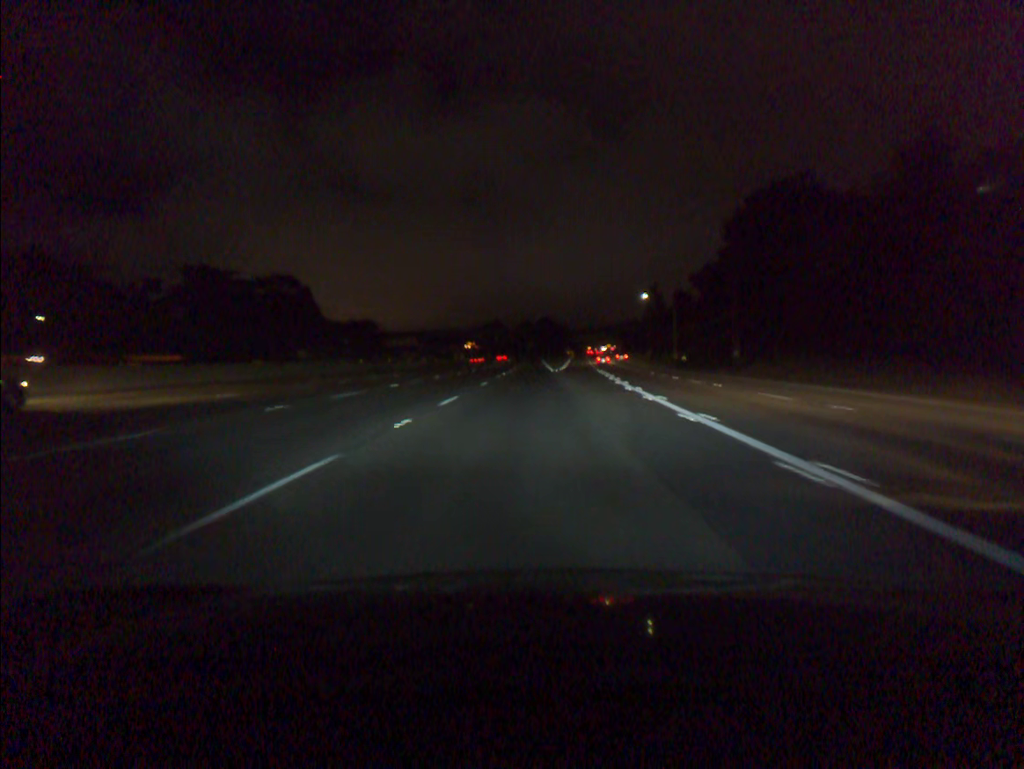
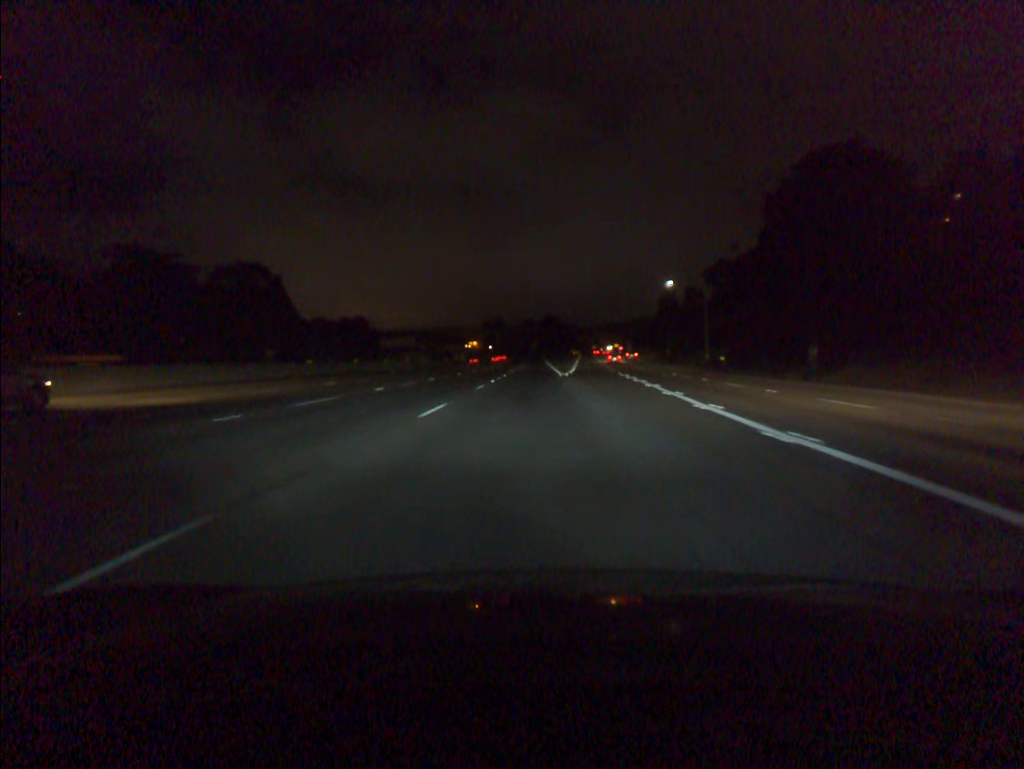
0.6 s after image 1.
(0.0, +18.3) m; 0°
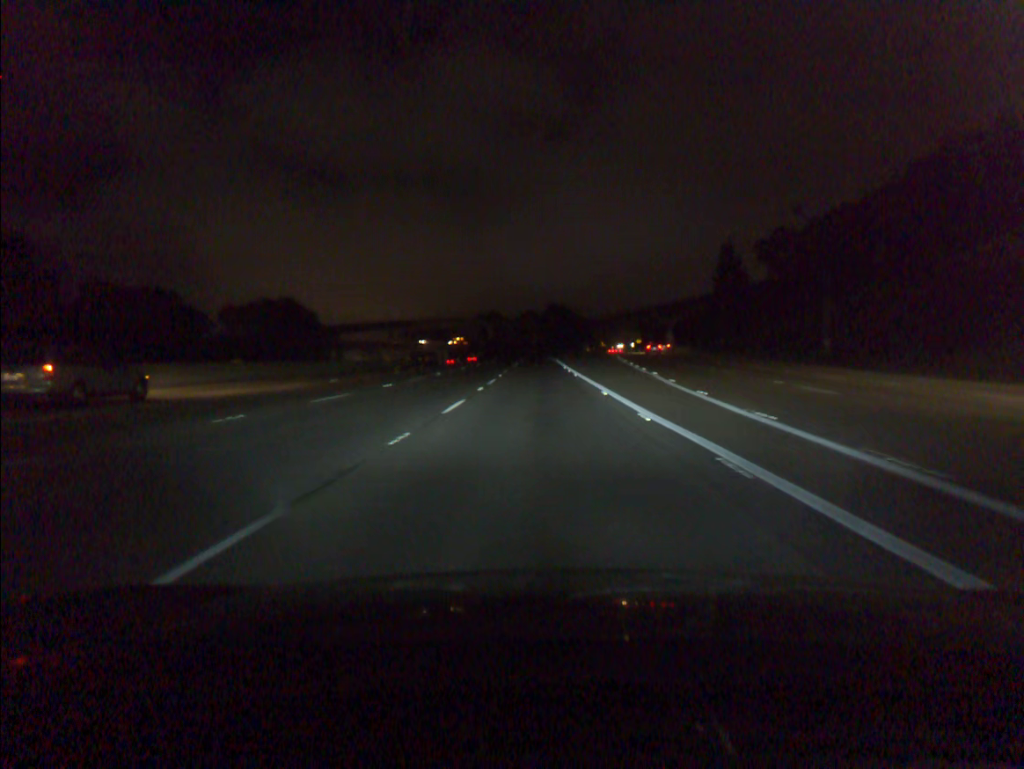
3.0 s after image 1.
(-0.5, +73.1) m; 0°
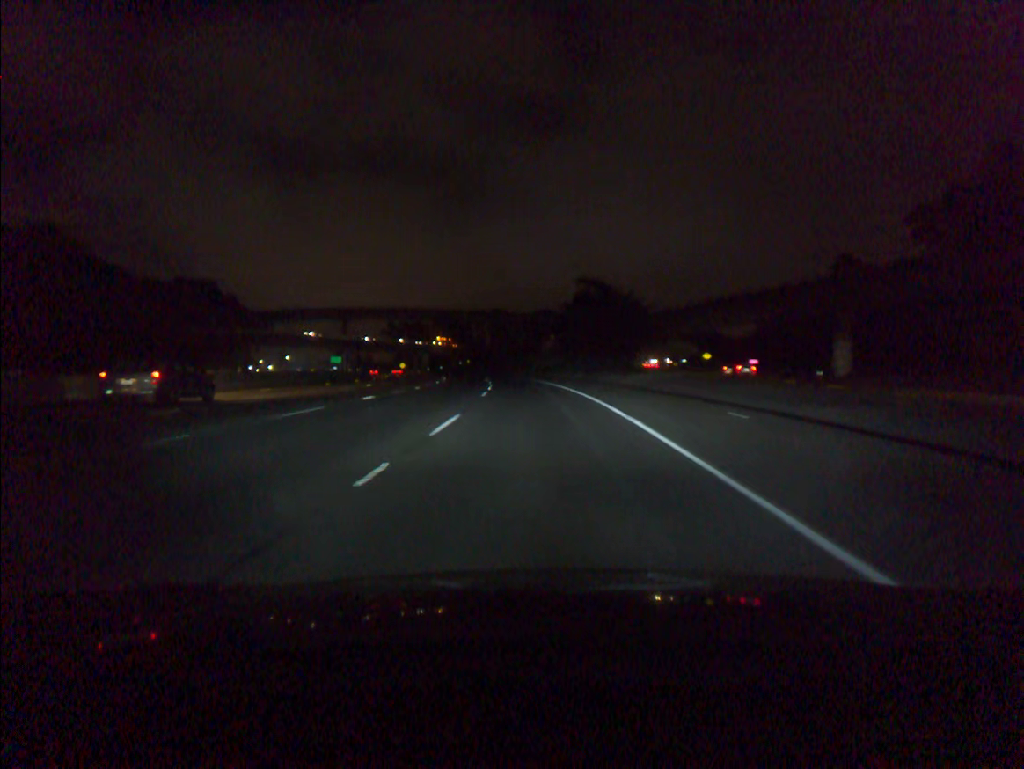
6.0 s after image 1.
(-0.3, +91.0) m; -1°
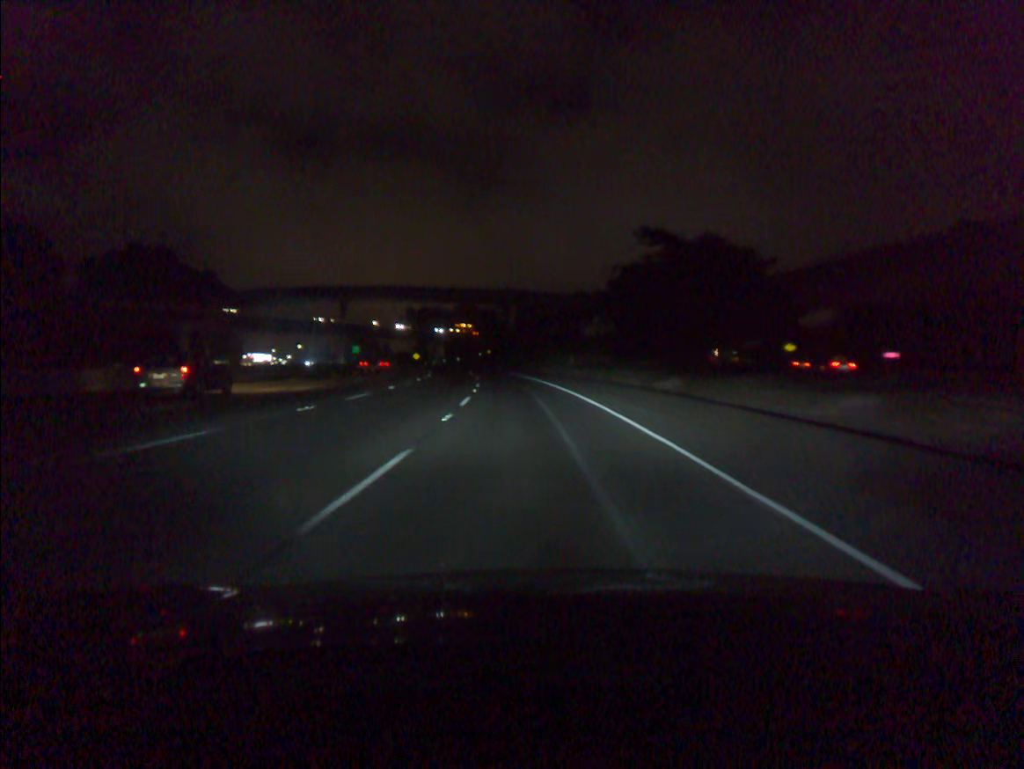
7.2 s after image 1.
(-0.7, +36.3) m; -2°
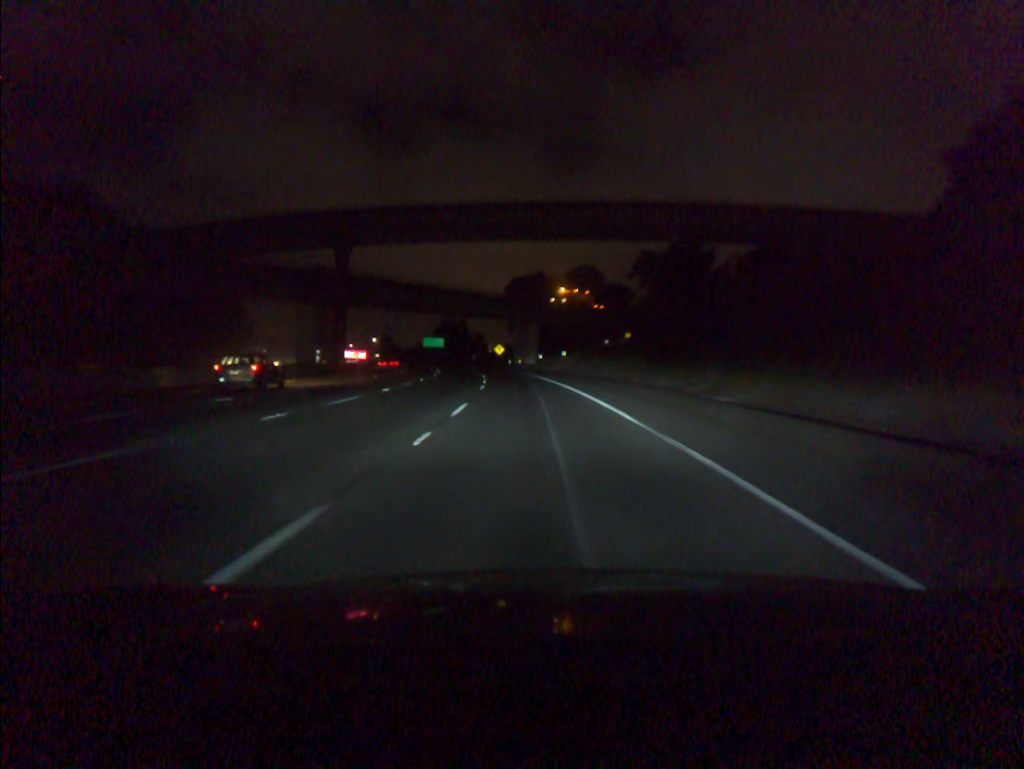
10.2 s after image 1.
(-7.0, +91.4) m; -9°
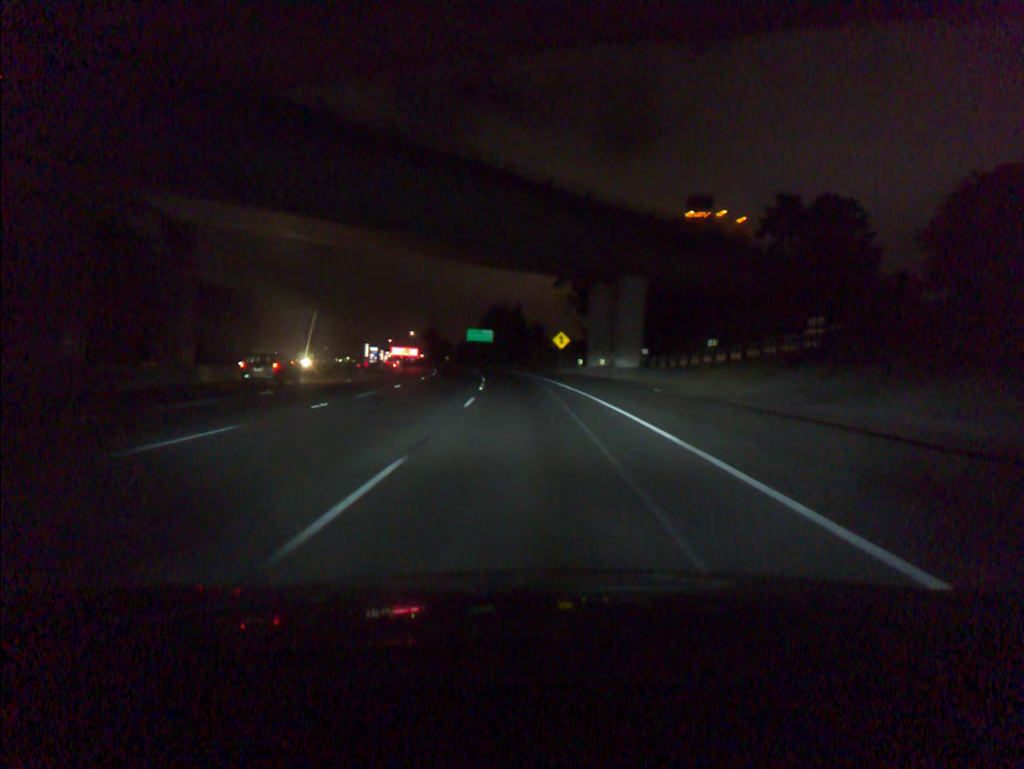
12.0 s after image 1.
(-2.3, +55.2) m; -5°
